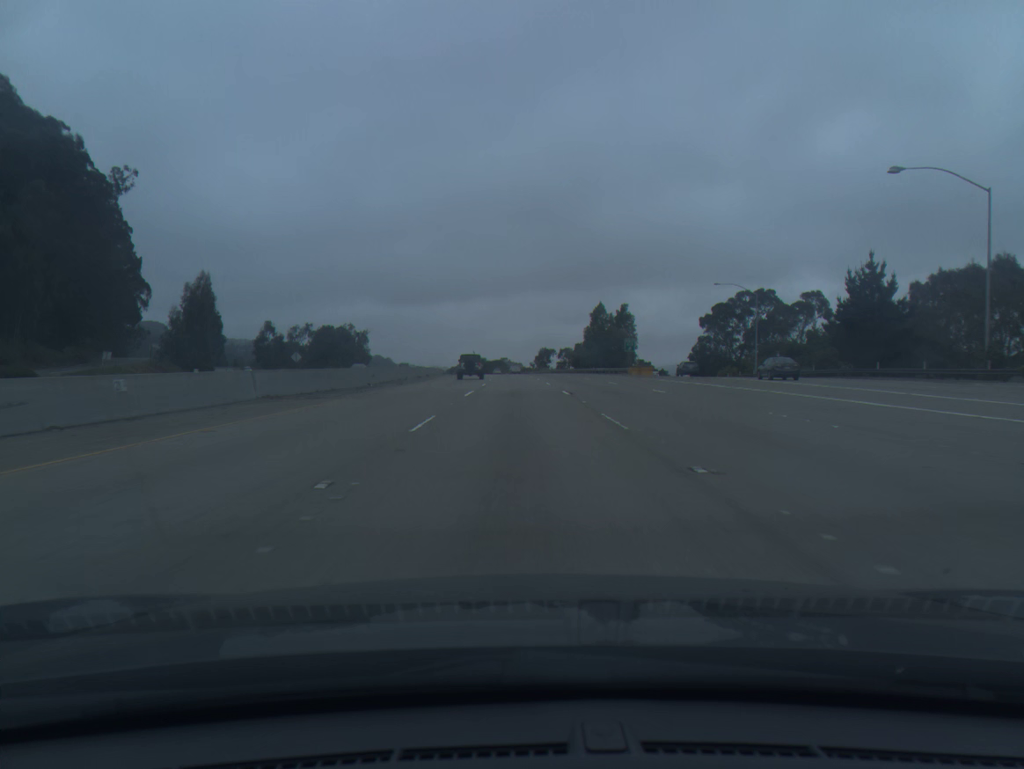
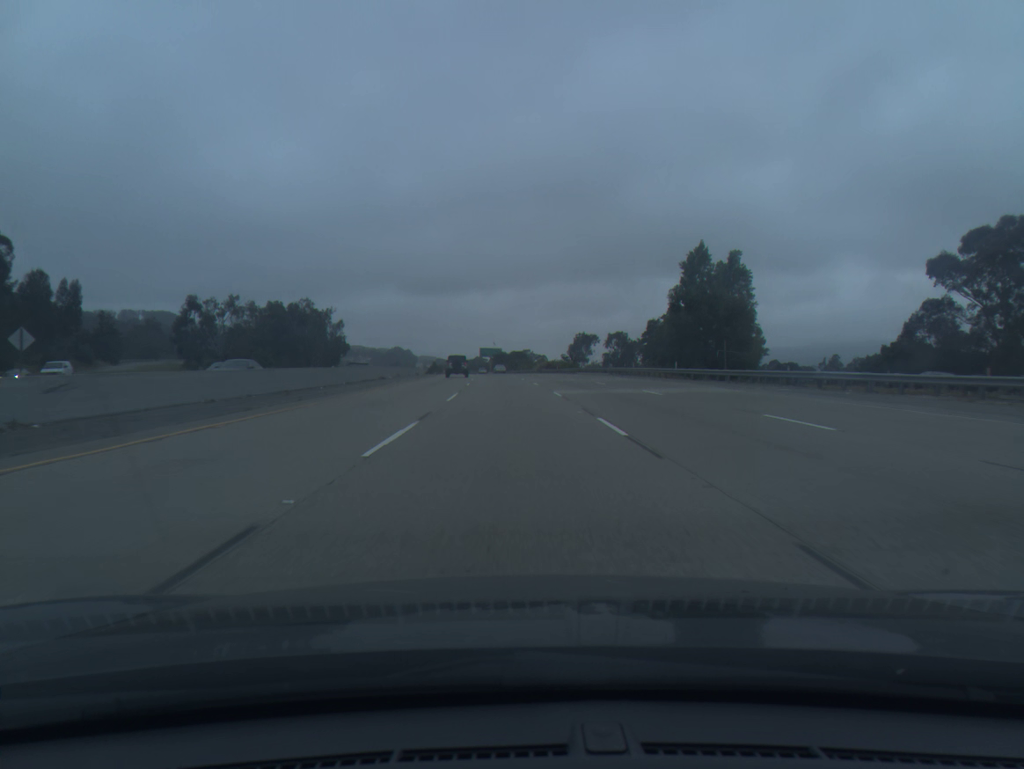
(-0.9, +74.5) m; -2°
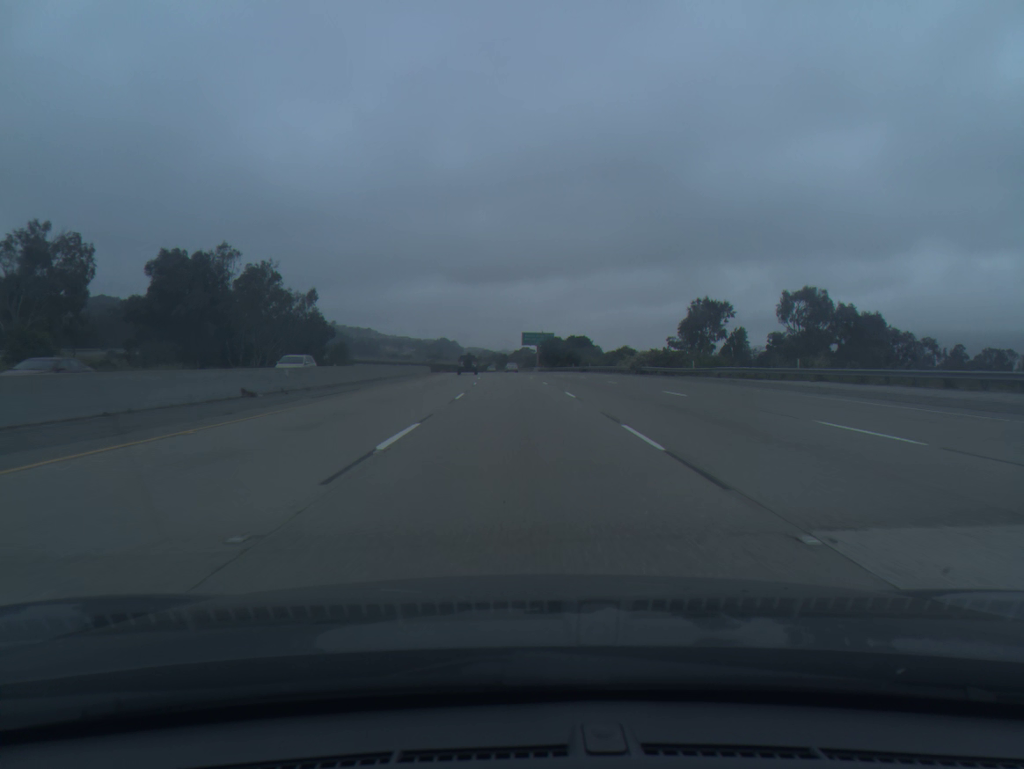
(-2.5, +74.9) m; -3°
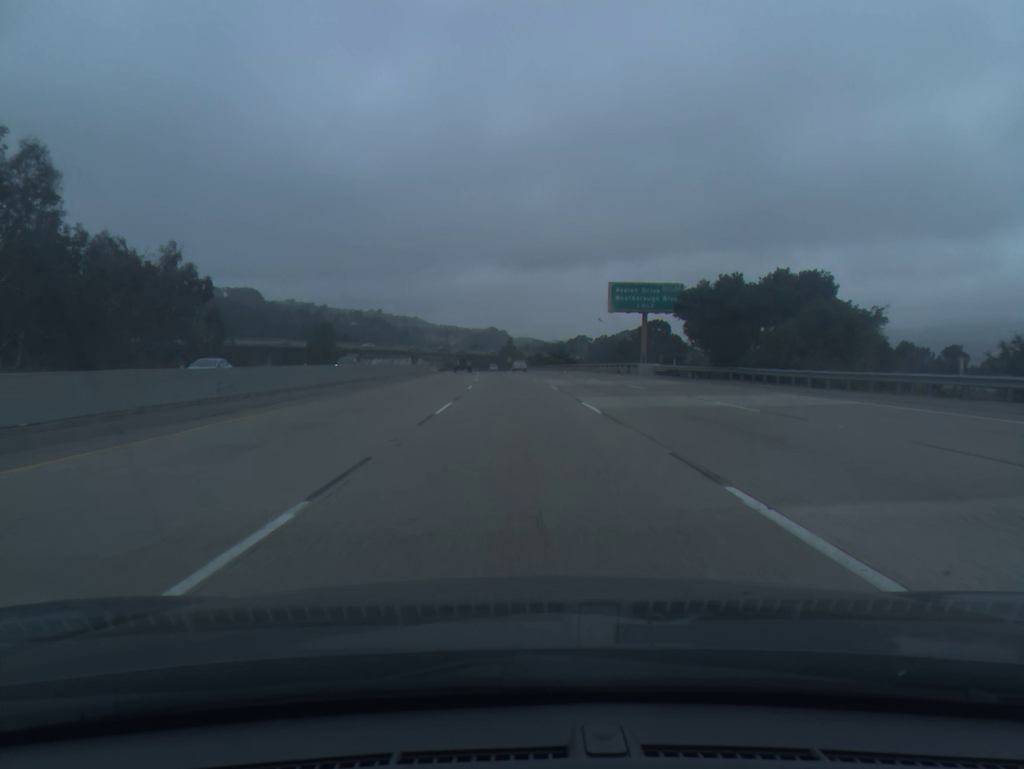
(-3.1, +94.1) m; -4°
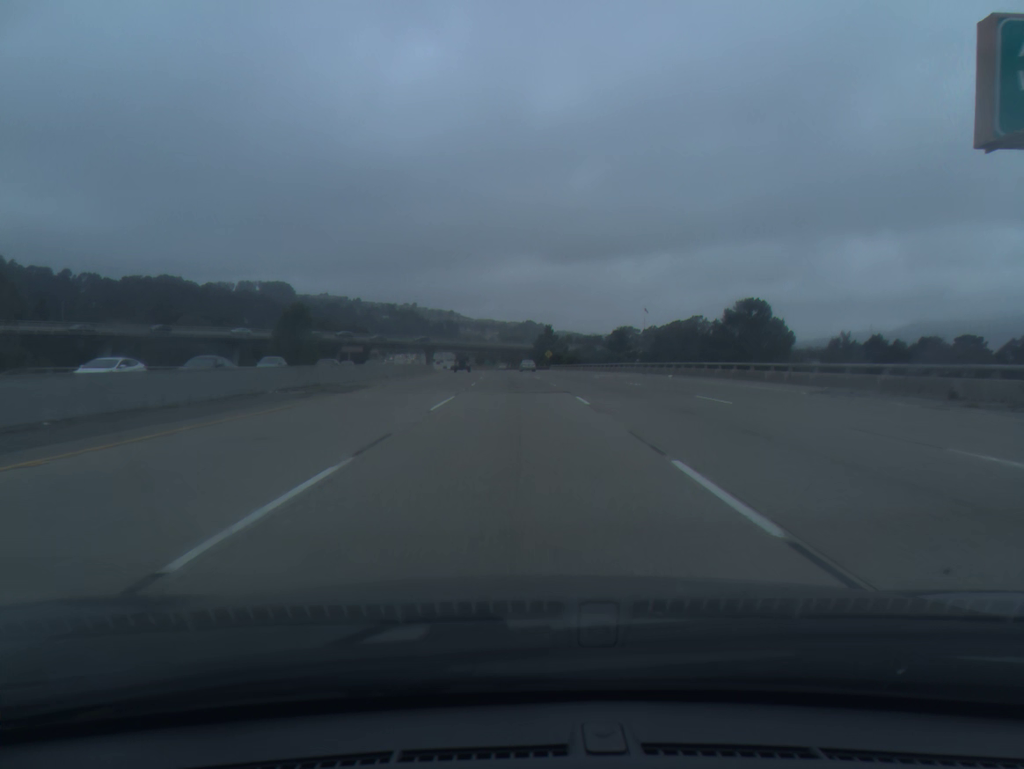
(-1.0, +56.3) m; -3°
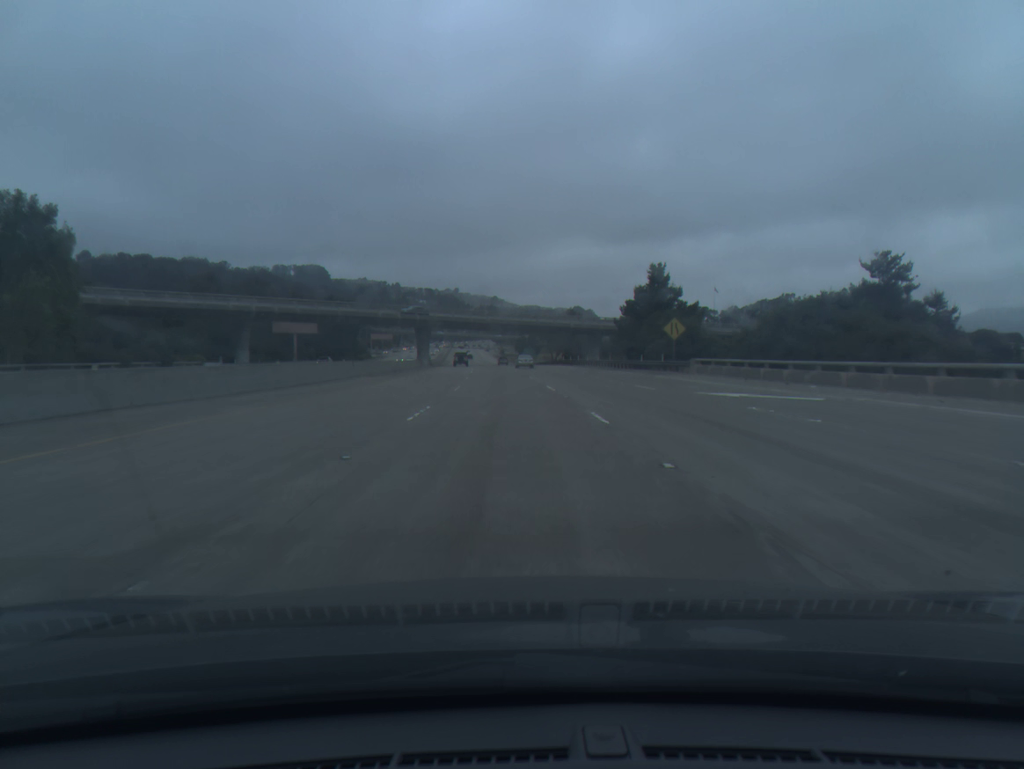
(-2.5, +93.7) m; -3°
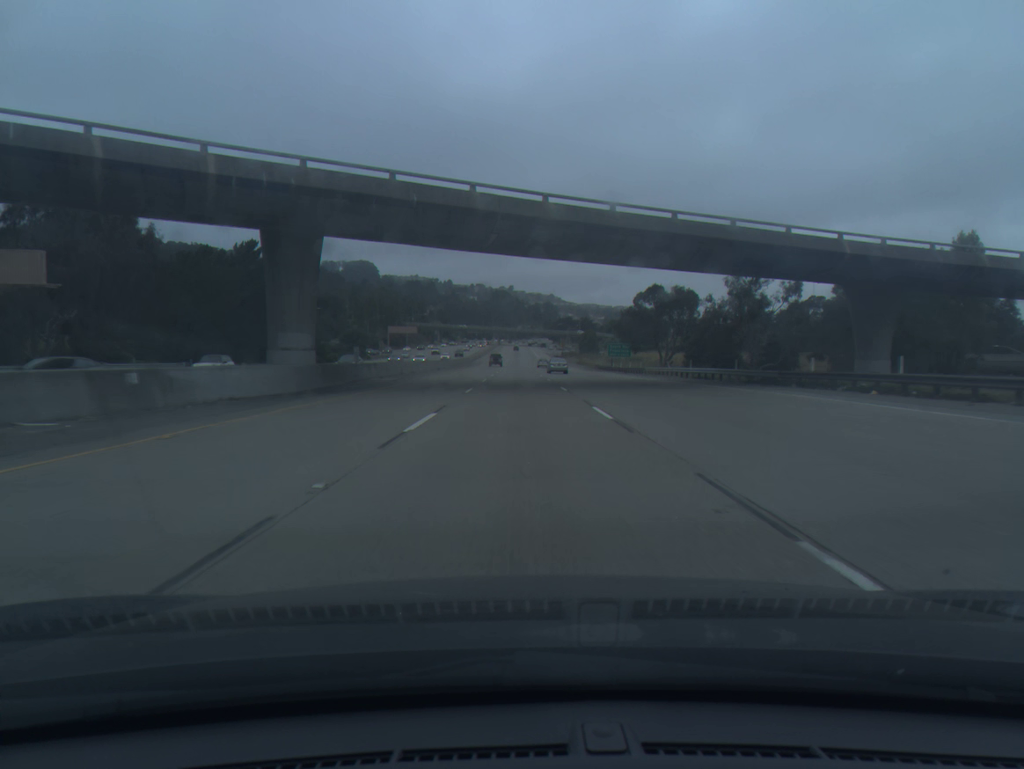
(-4.0, +93.8) m; -4°
